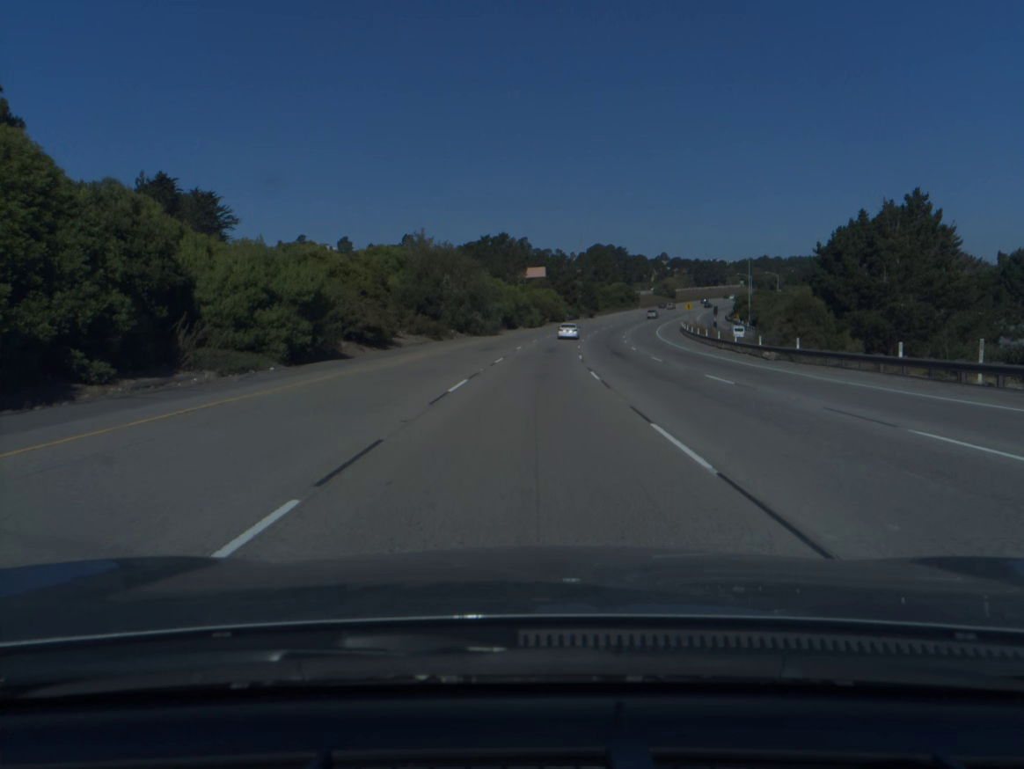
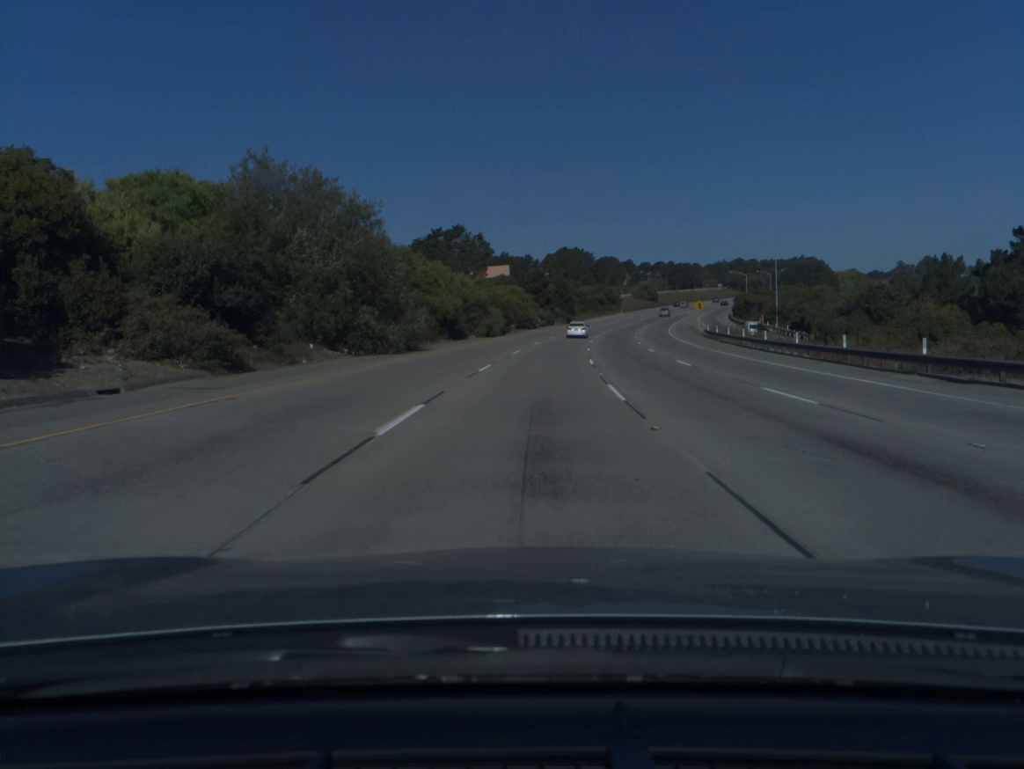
(+0.6, +36.6) m; +2°
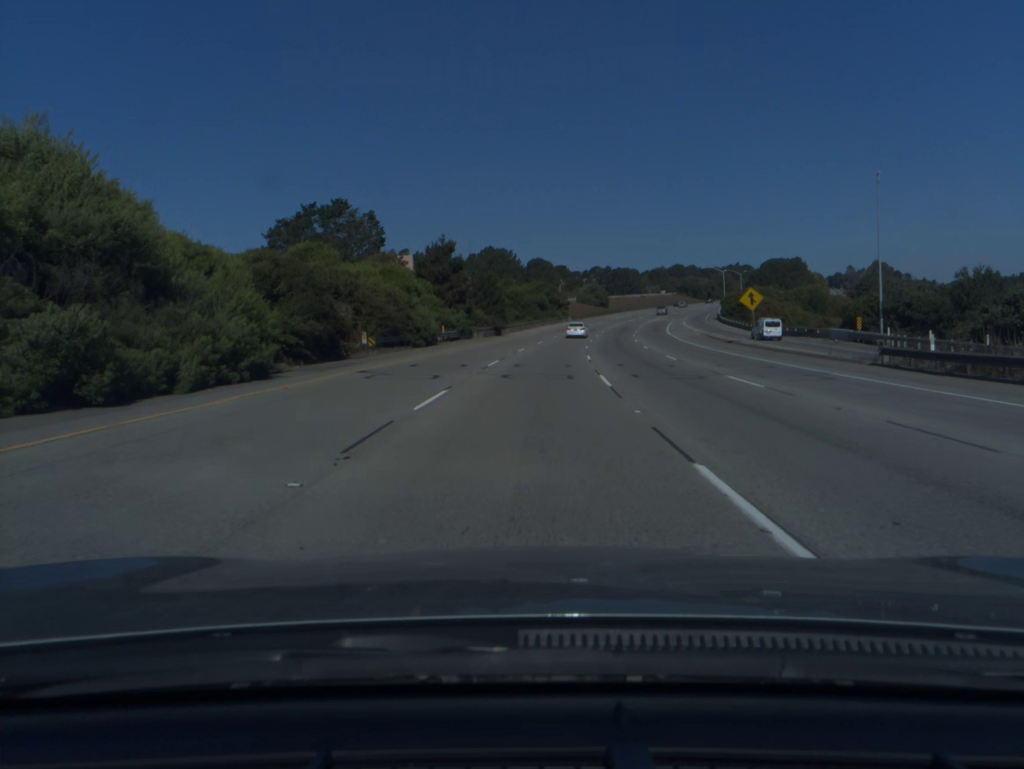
(+2.4, +54.9) m; +5°
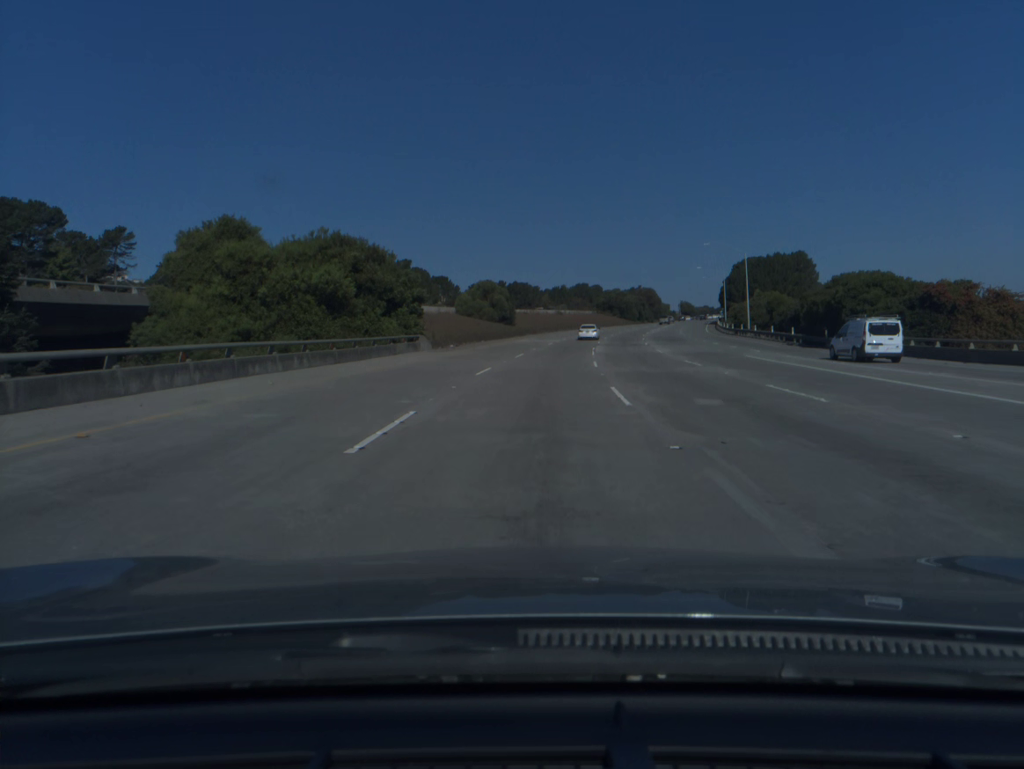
(+6.4, +90.6) m; +8°
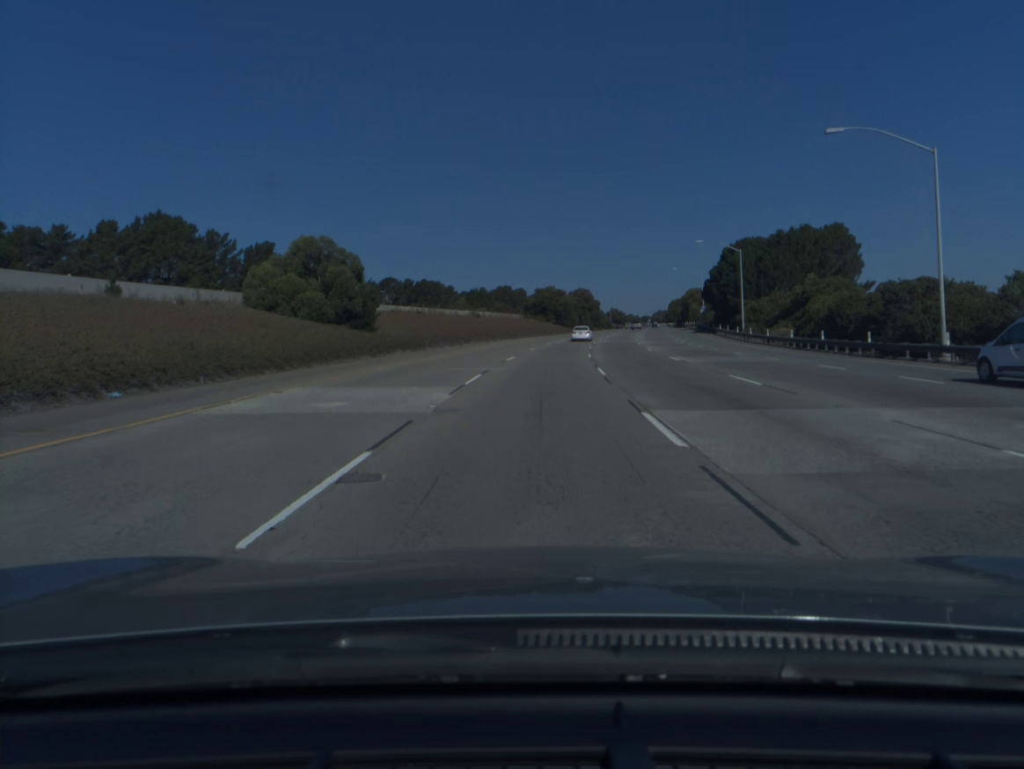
(+2.6, +54.4) m; +6°
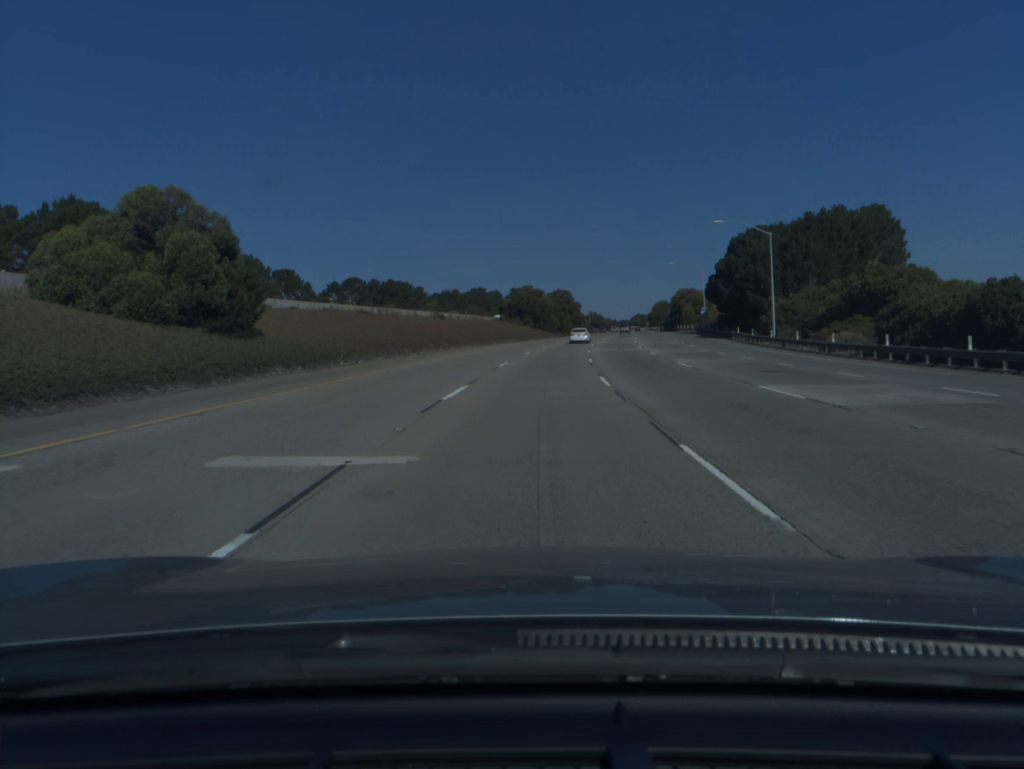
(+0.3, +18.1) m; +2°
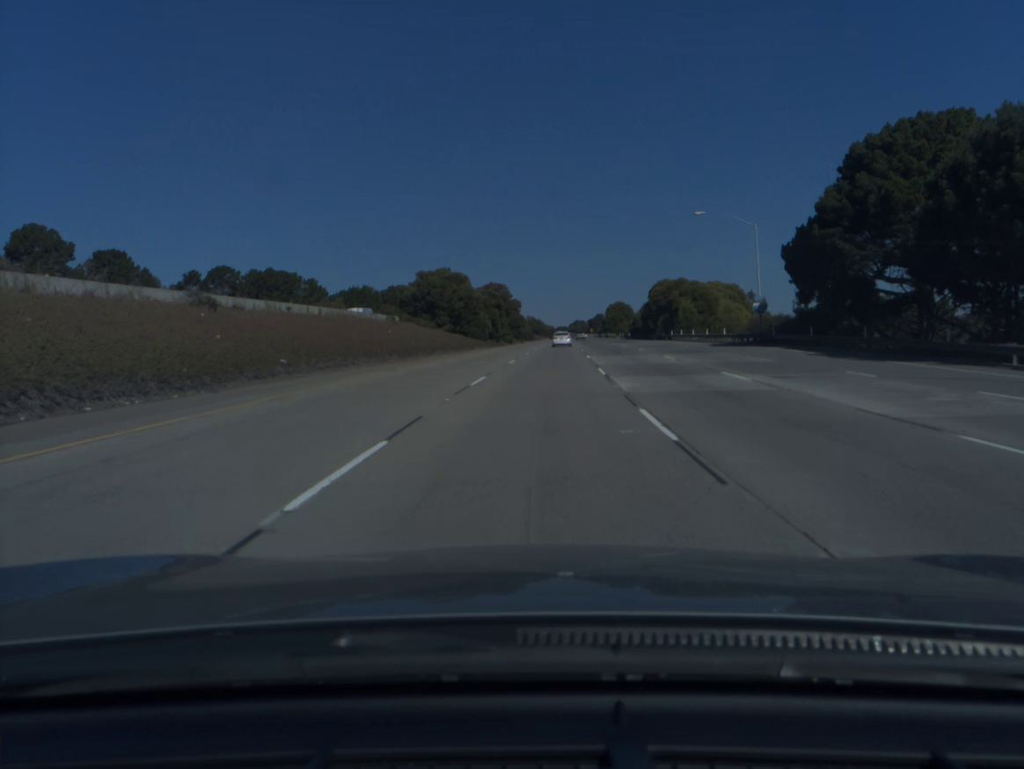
(+2.4, +54.1) m; +5°
